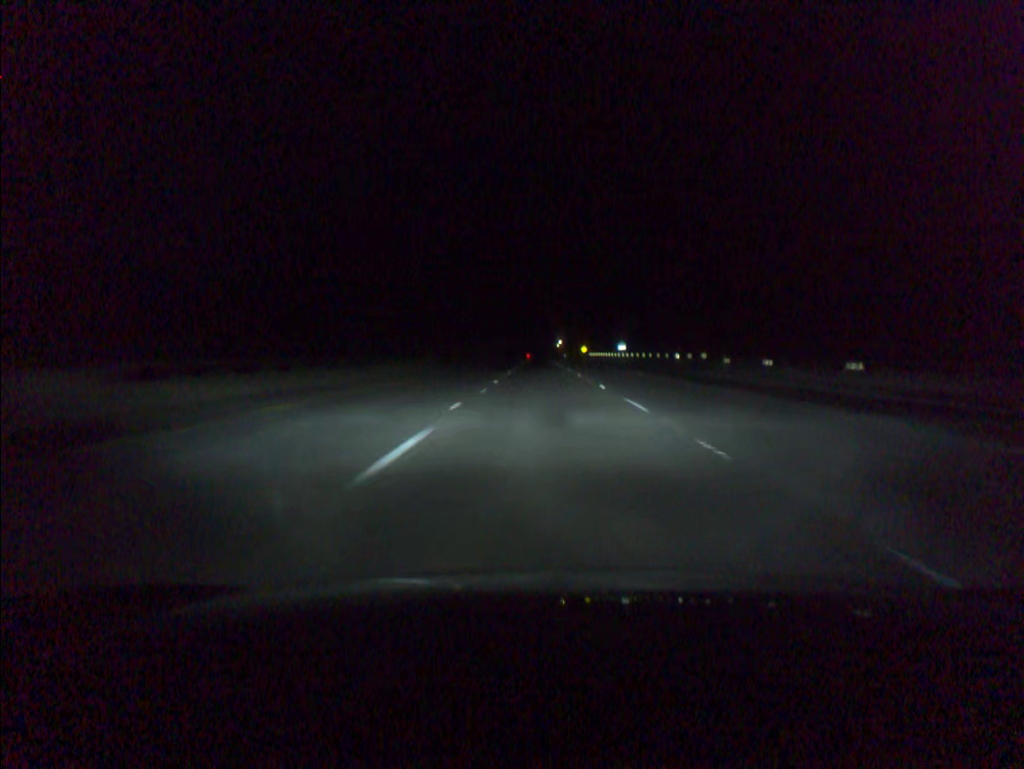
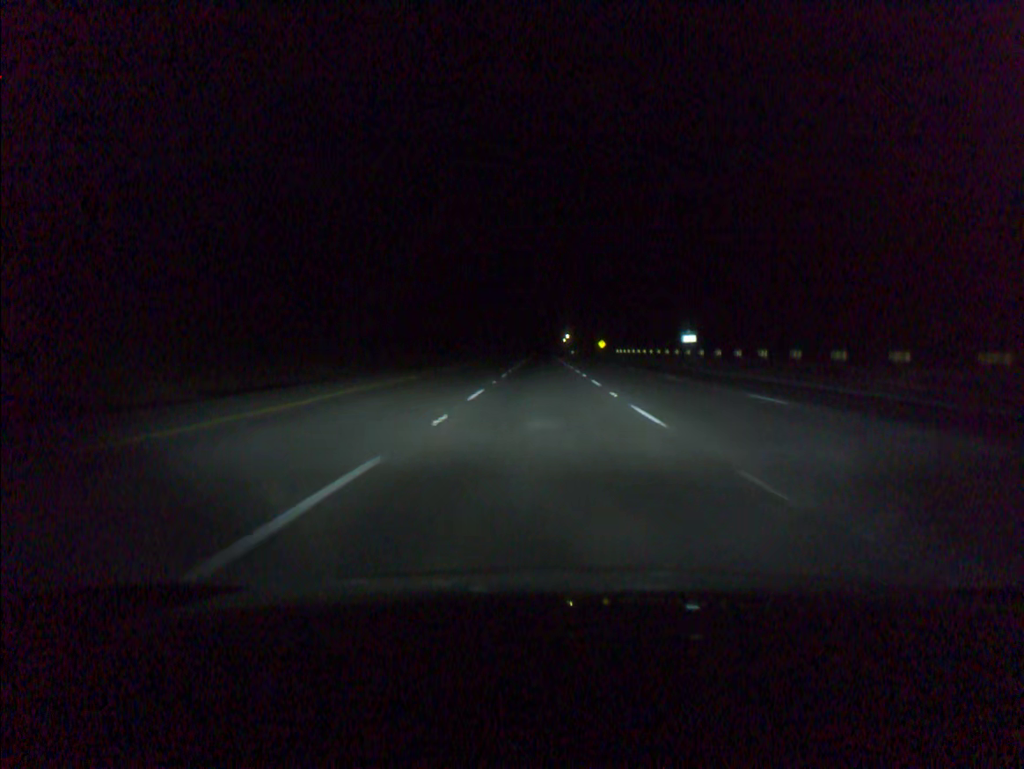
(+0.1, +61.5) m; 0°
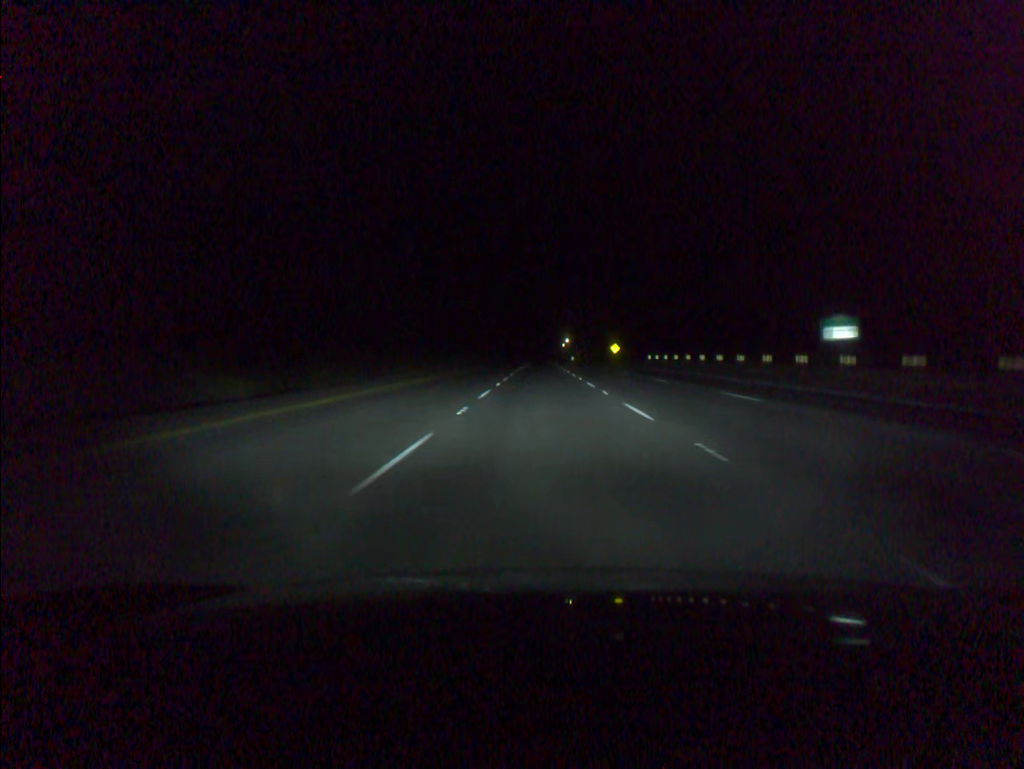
(0.0, +41.0) m; 0°
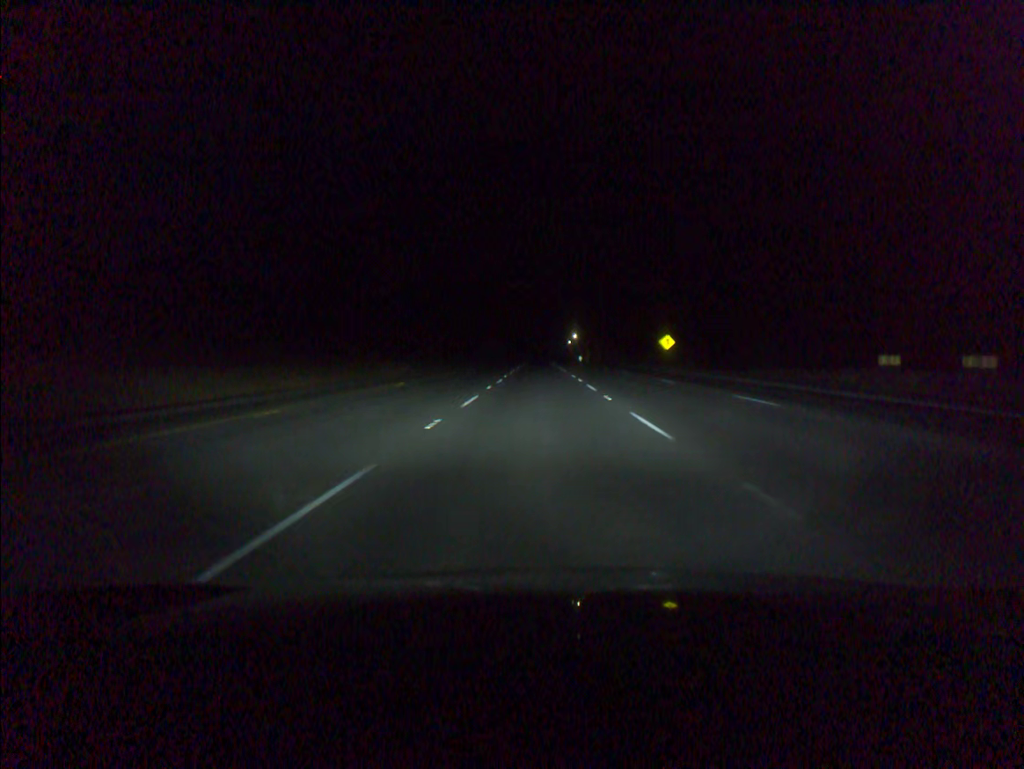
(+0.2, +61.5) m; 0°
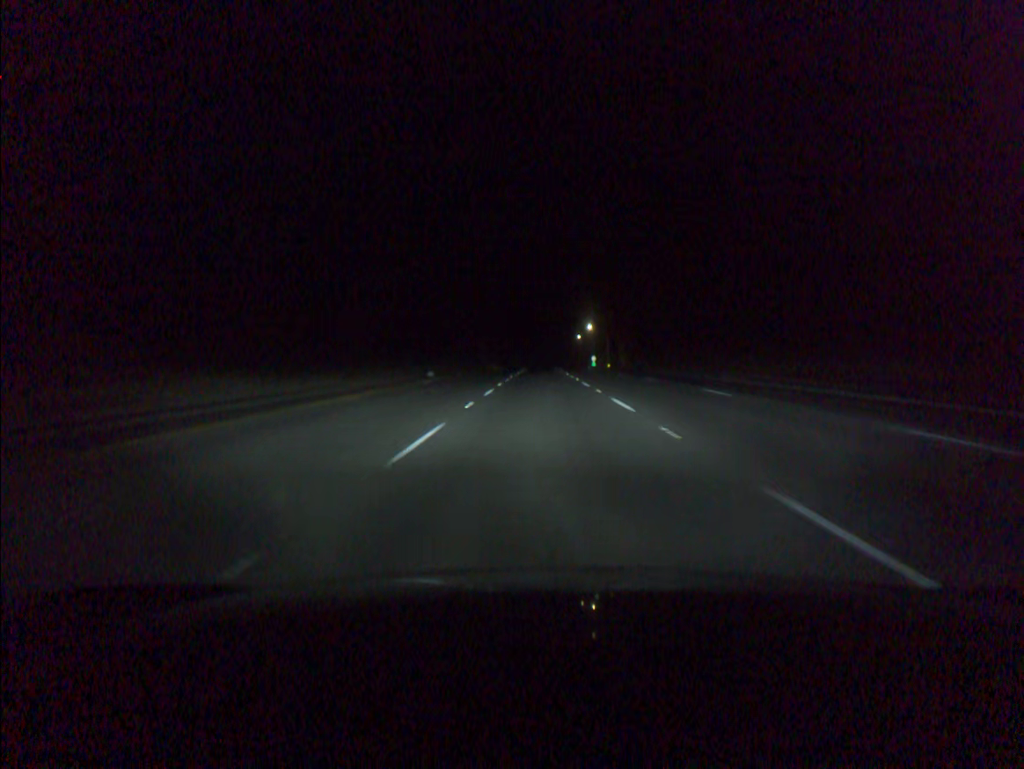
(-0.2, +82.0) m; 0°
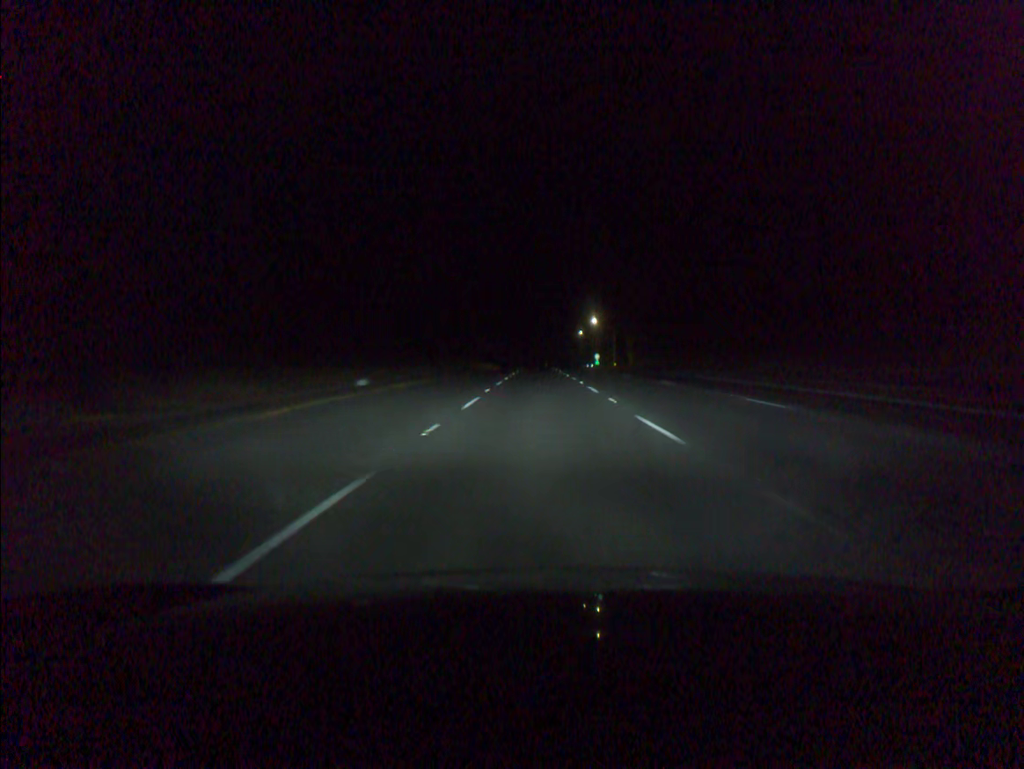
(0.0, +20.5) m; 0°
